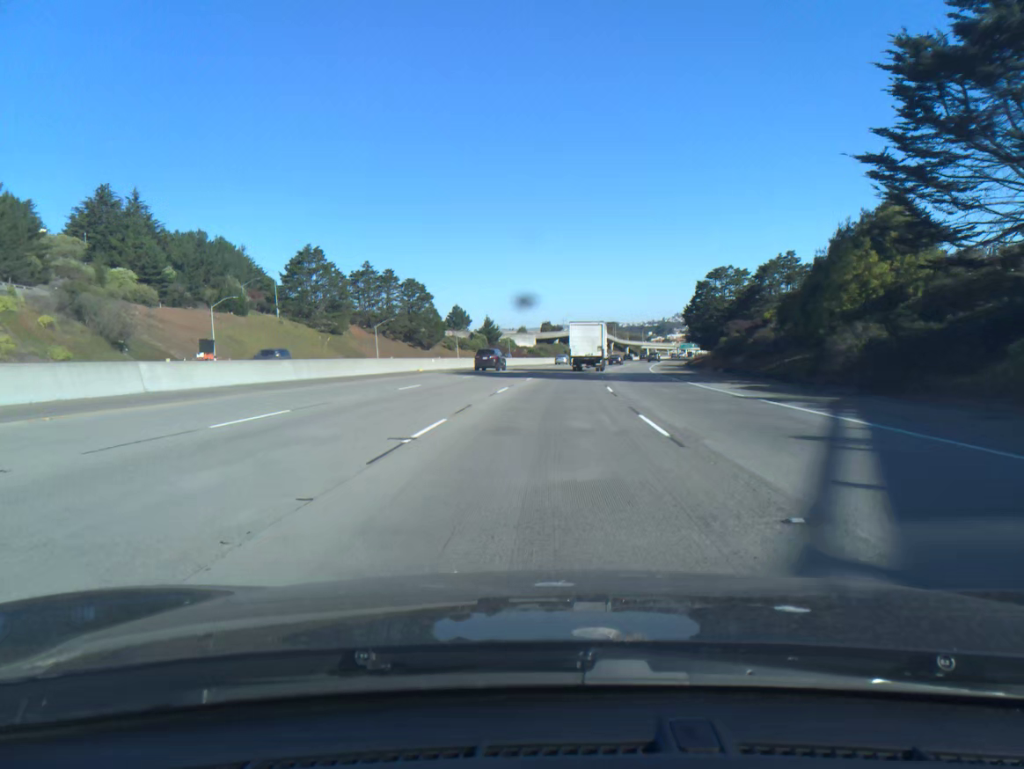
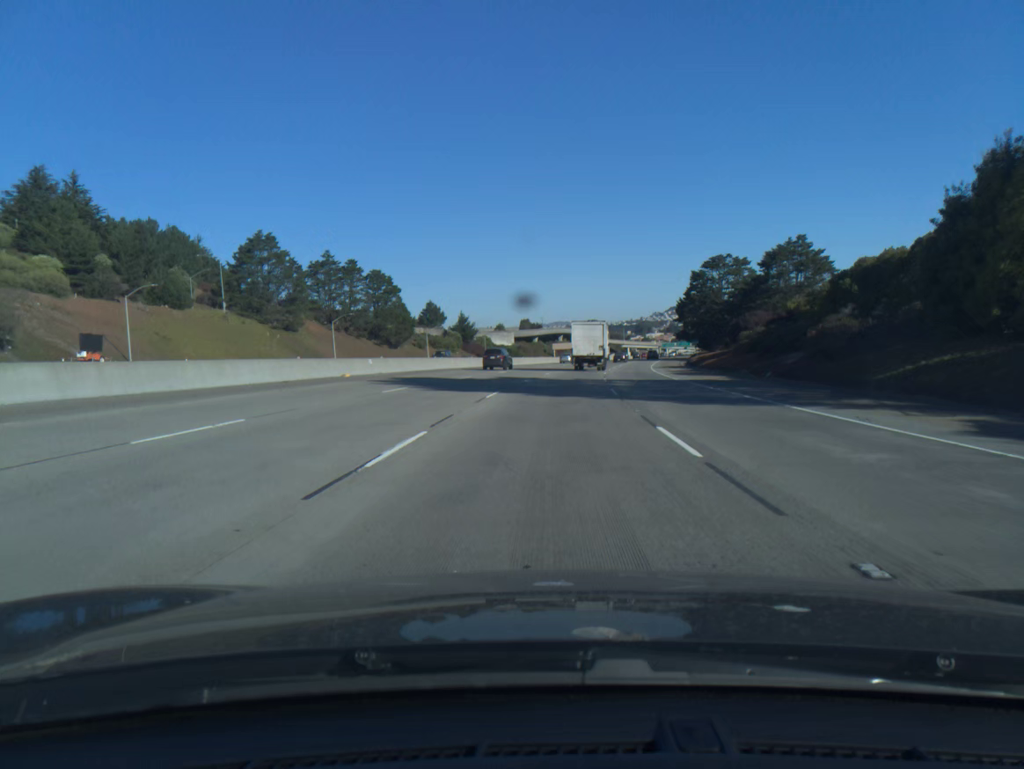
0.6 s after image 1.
(+0.2, +16.8) m; +2°
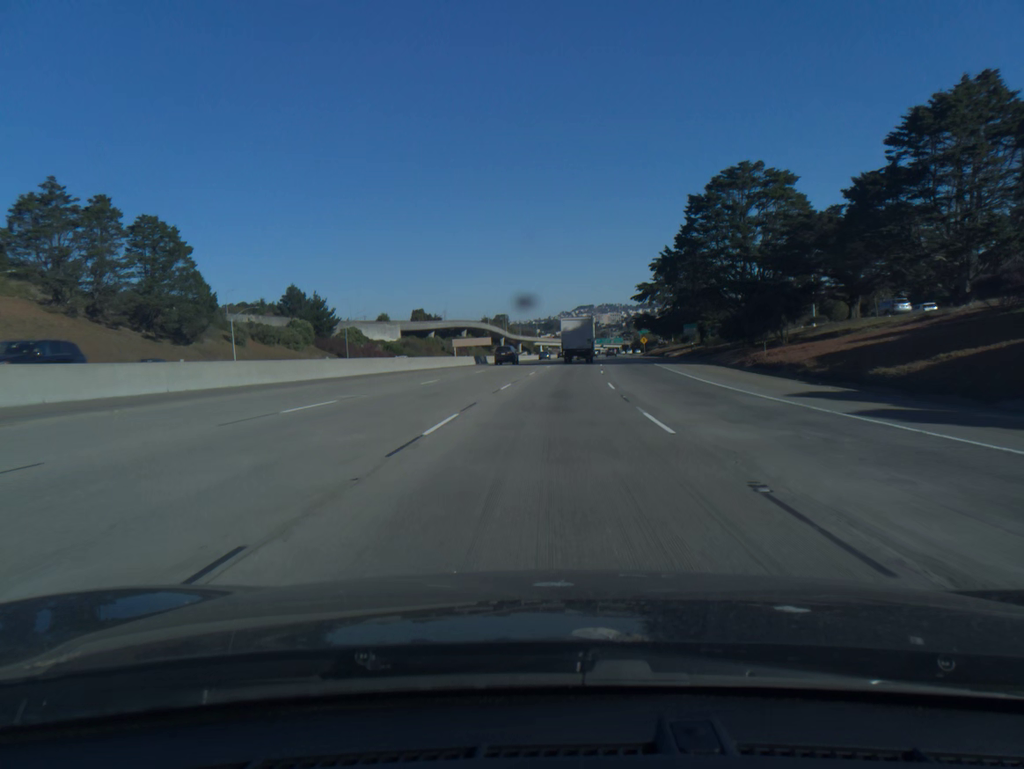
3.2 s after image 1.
(+3.7, +67.1) m; +6°
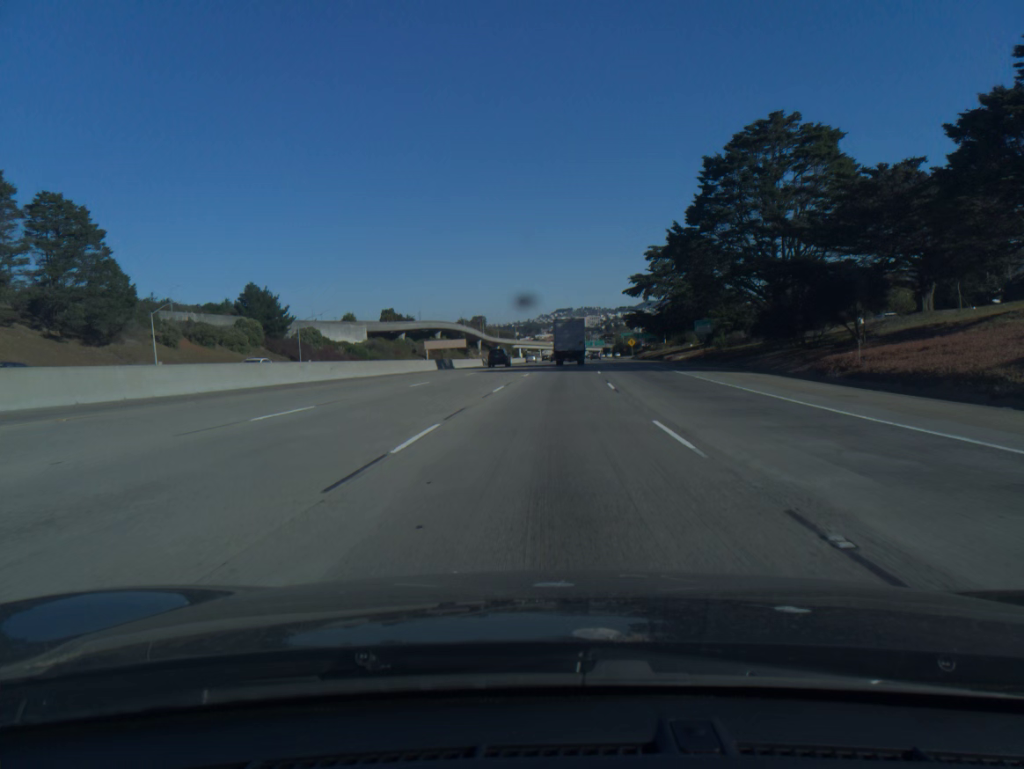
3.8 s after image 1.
(+0.2, +16.1) m; +2°
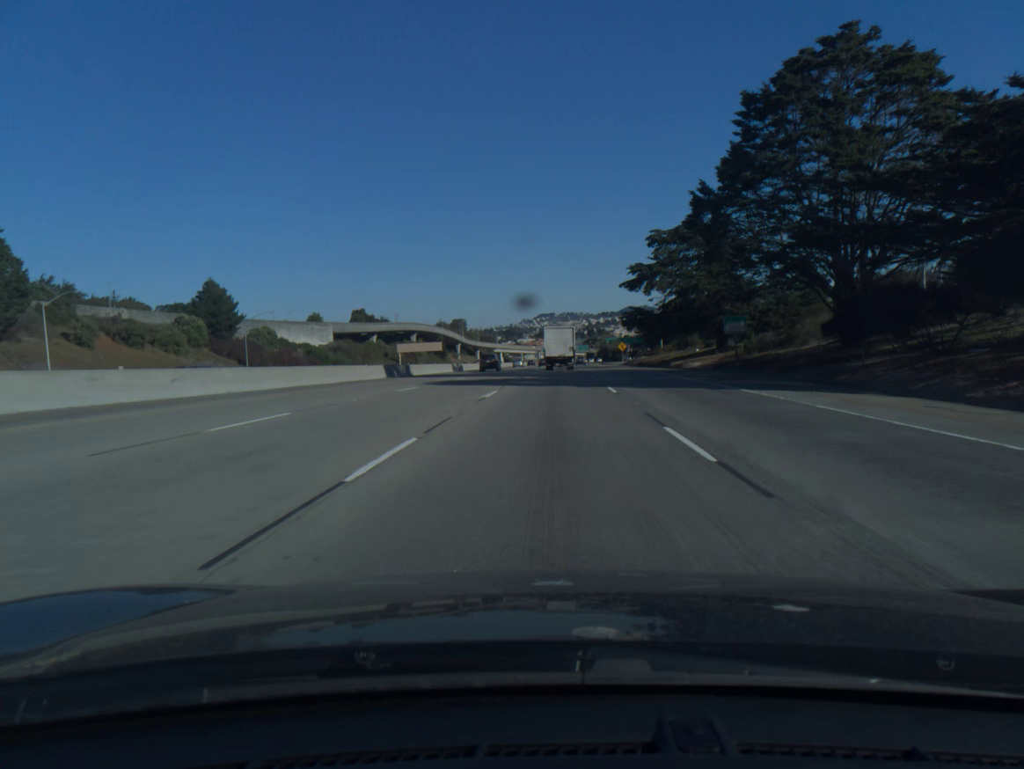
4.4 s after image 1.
(+0.2, +16.2) m; +1°
